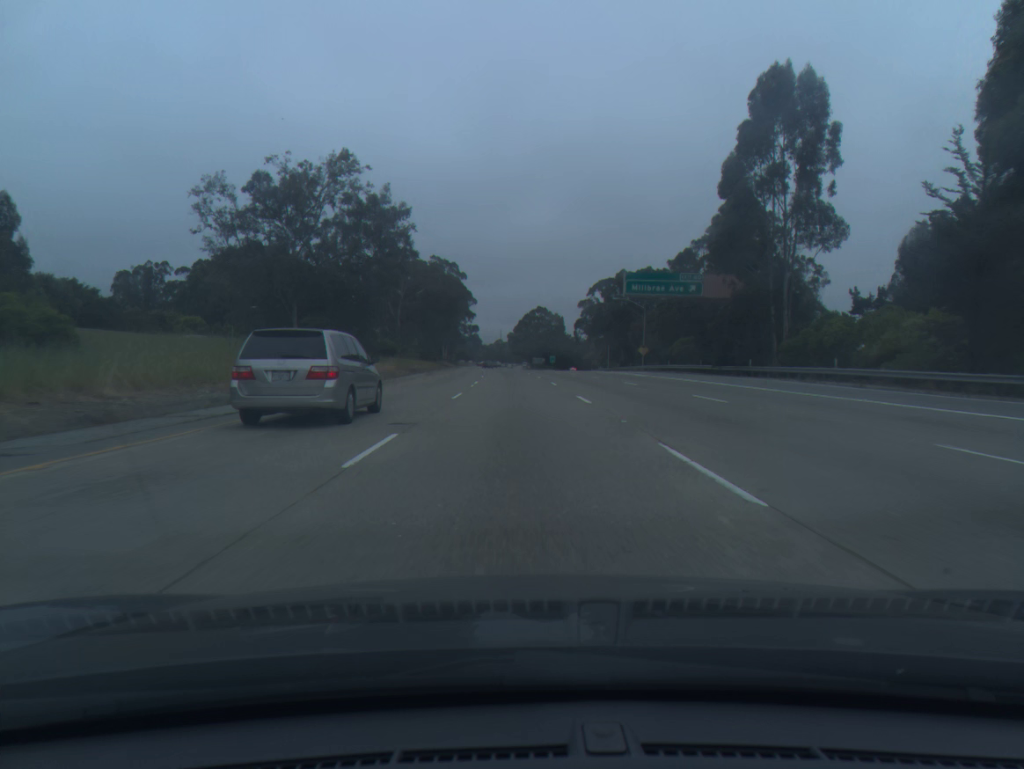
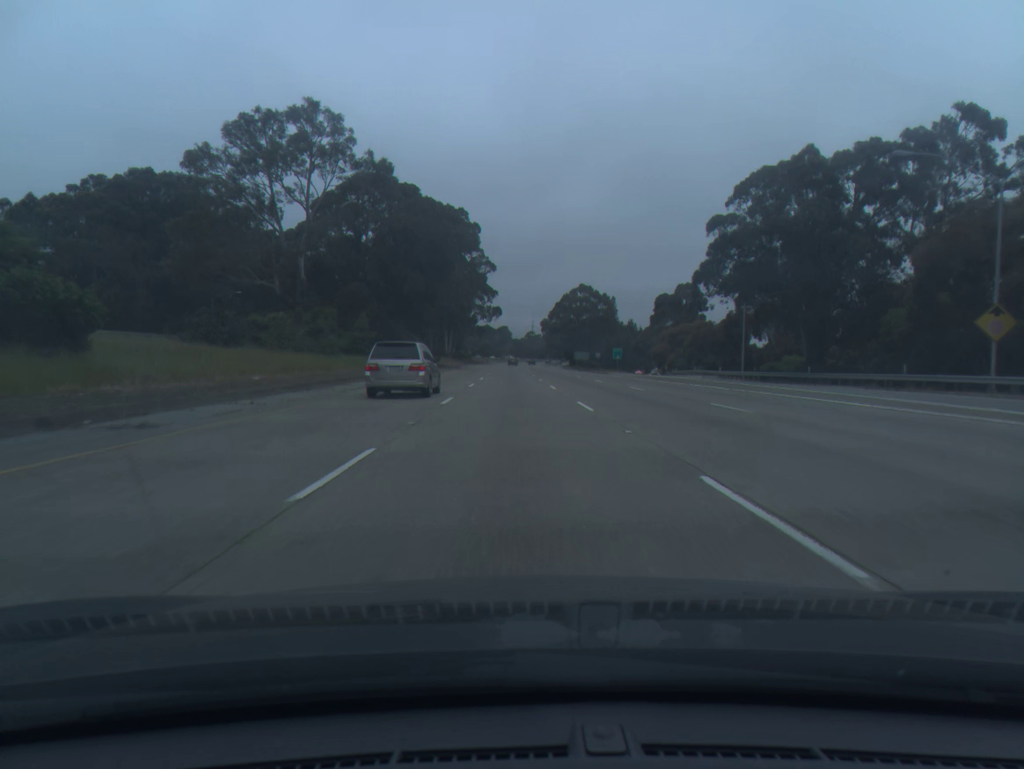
(-1.6, +75.1) m; -2°
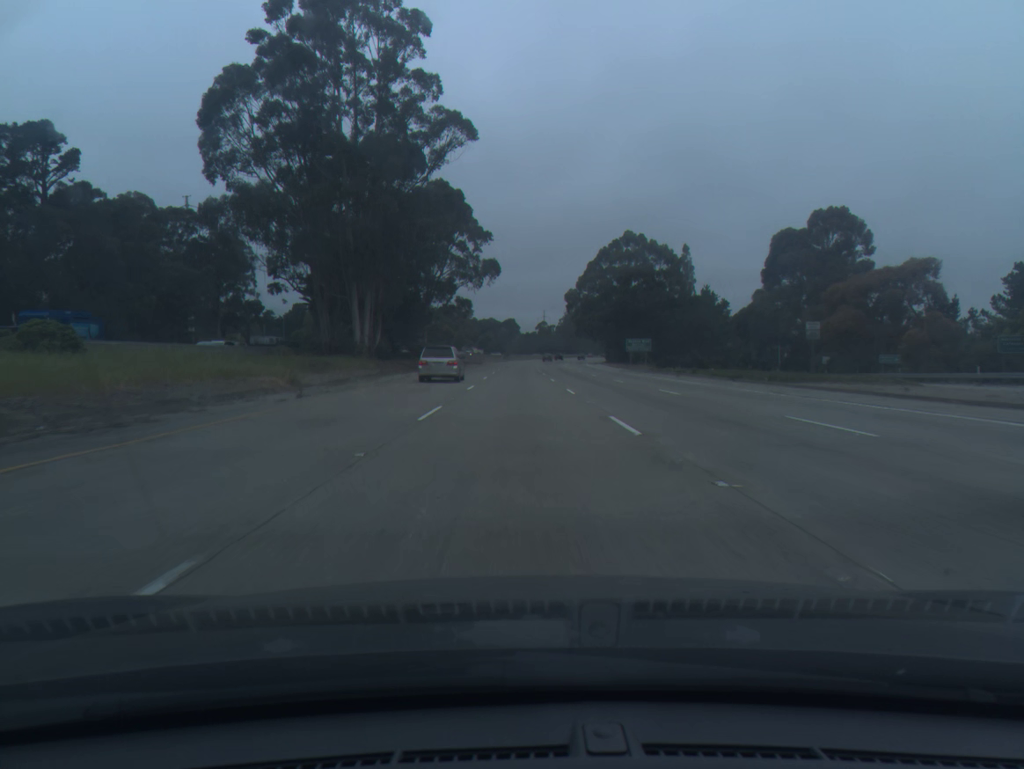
(-1.2, +94.0) m; -1°
